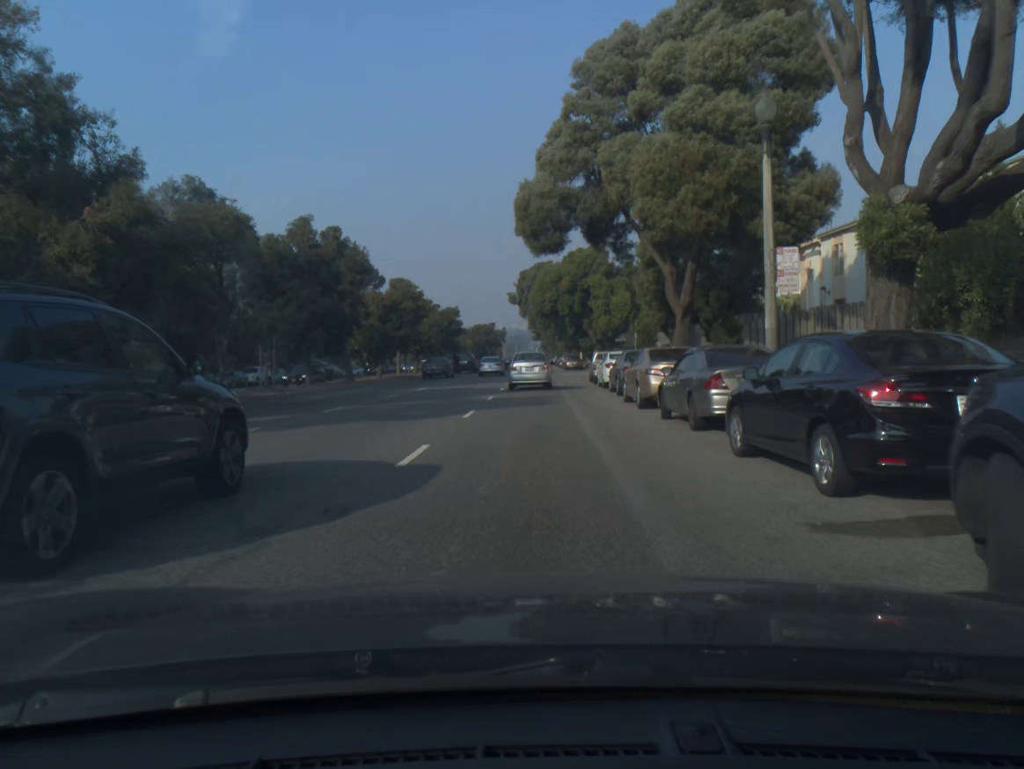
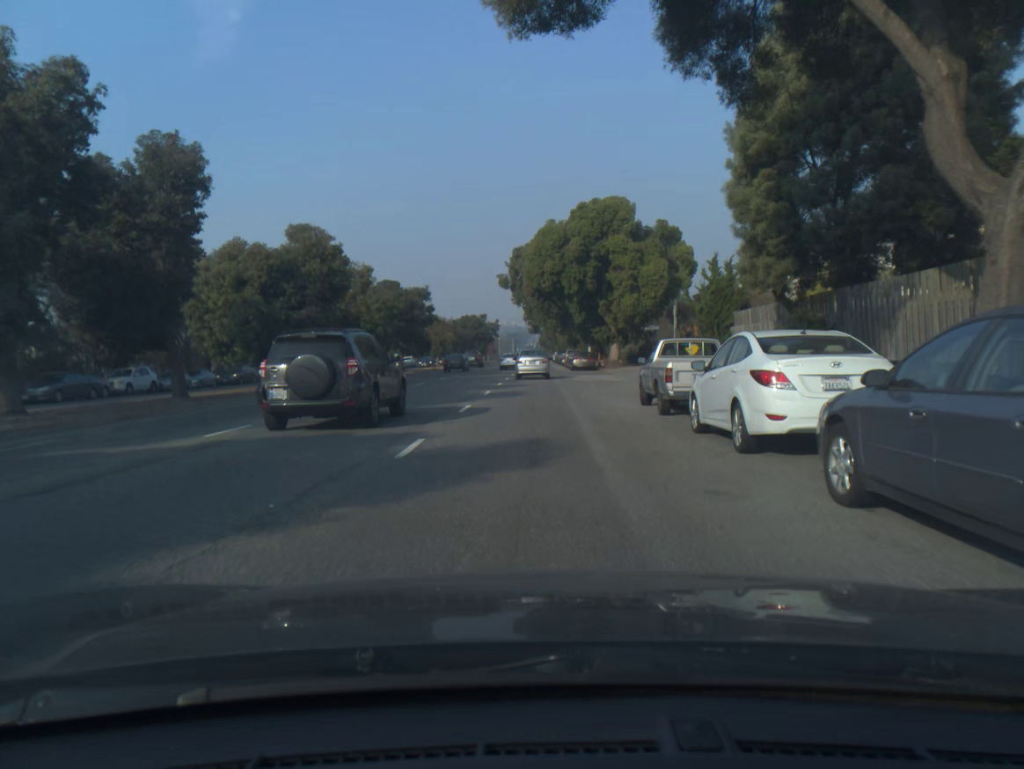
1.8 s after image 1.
(+0.1, +21.7) m; 0°
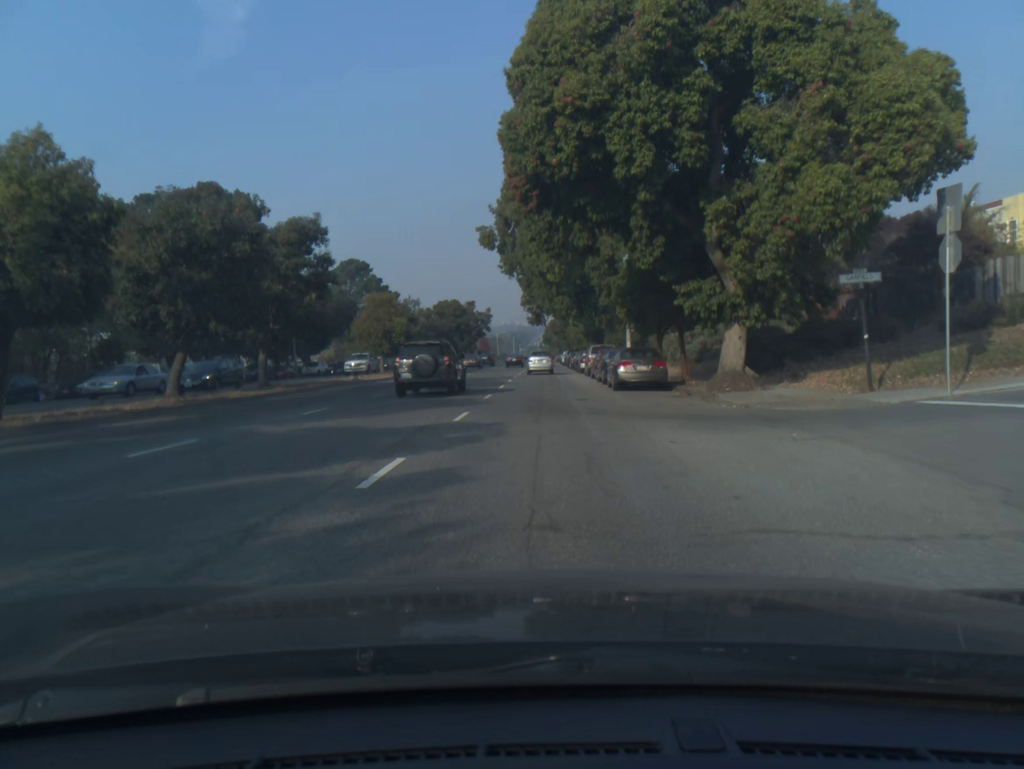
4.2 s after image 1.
(0.0, +31.6) m; 0°
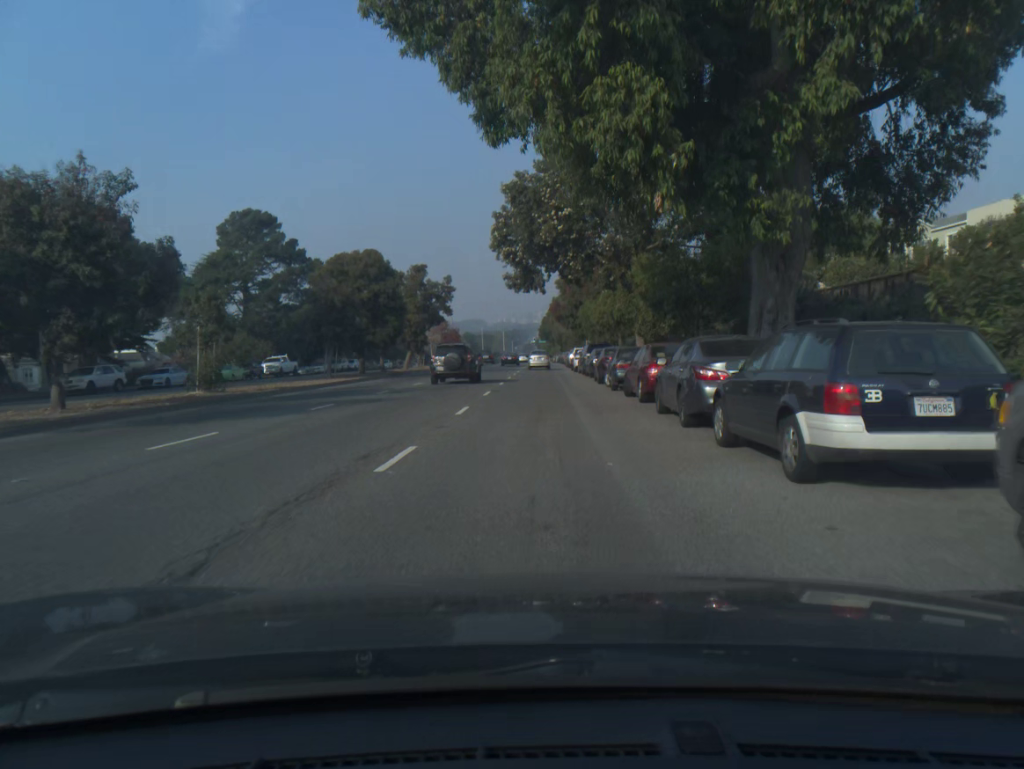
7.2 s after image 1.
(+0.1, +42.6) m; 0°
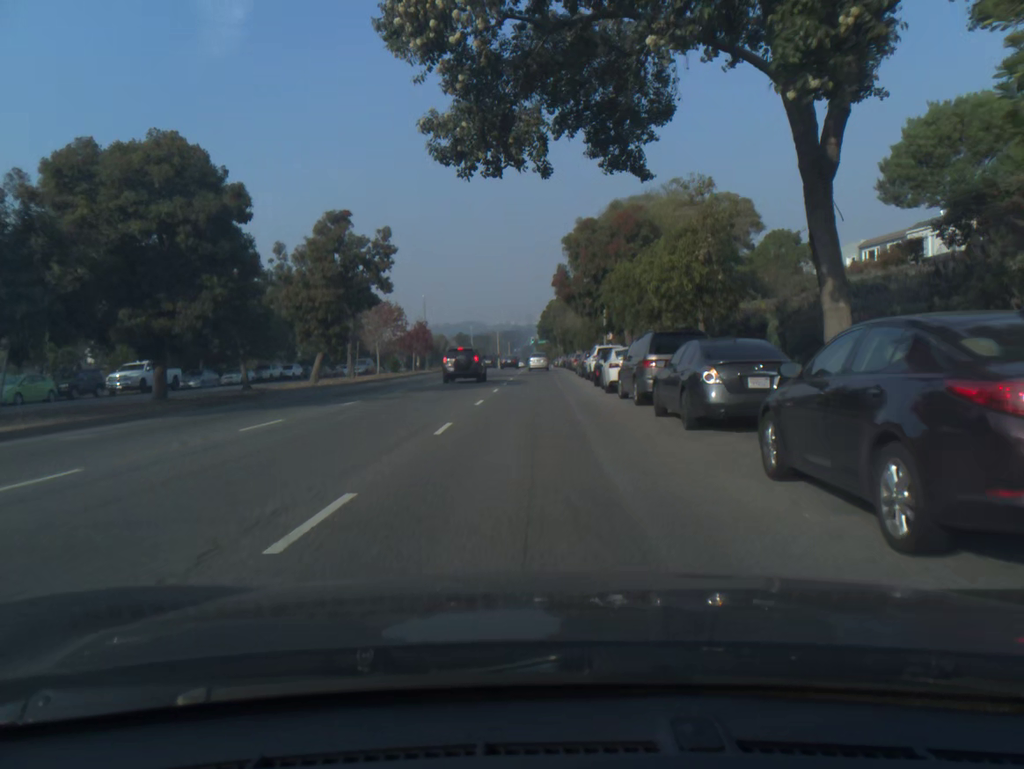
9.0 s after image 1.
(-0.1, +25.8) m; 0°
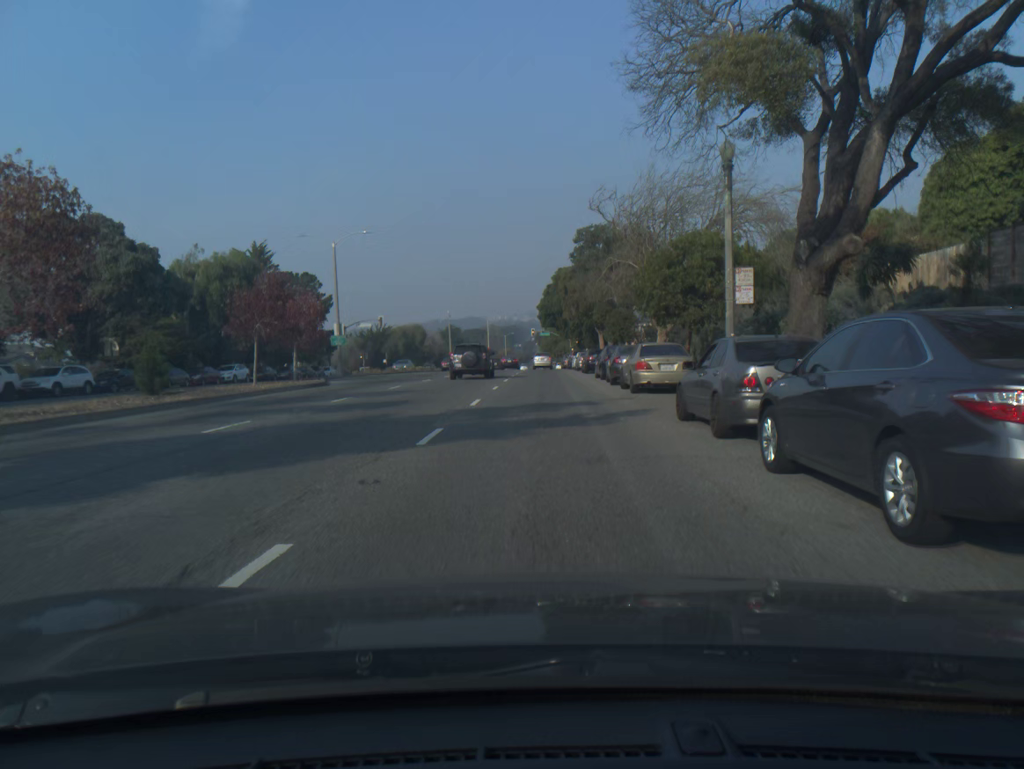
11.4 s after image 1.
(-0.1, +38.0) m; 0°
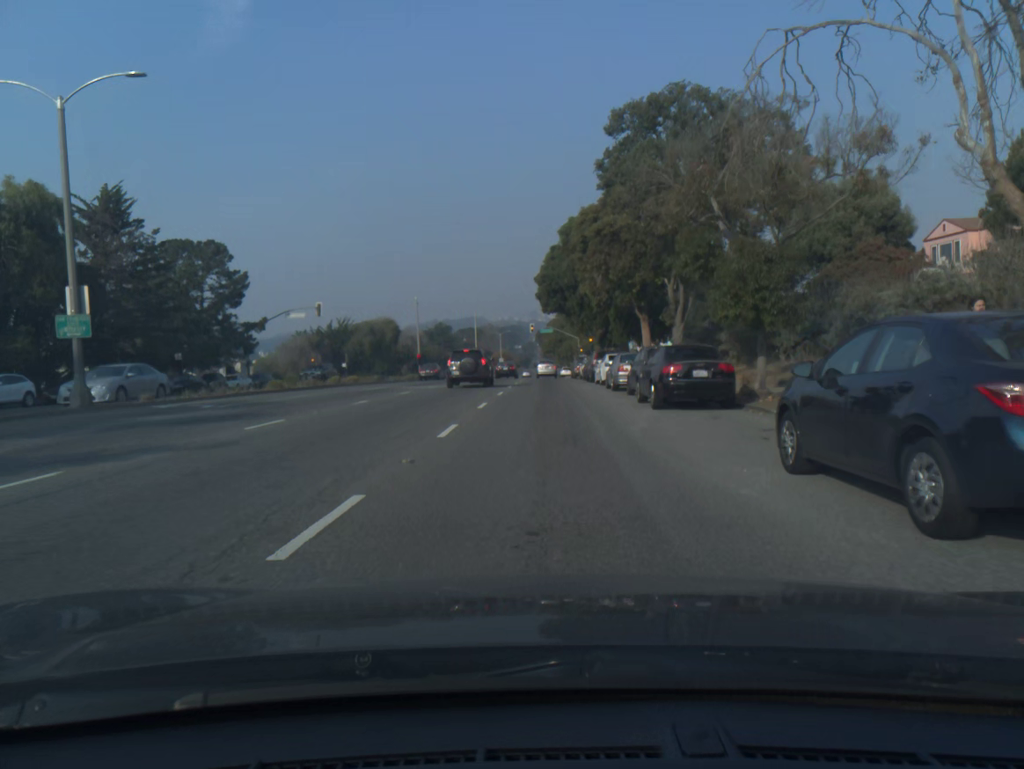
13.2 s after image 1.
(0.0, +27.9) m; 0°
